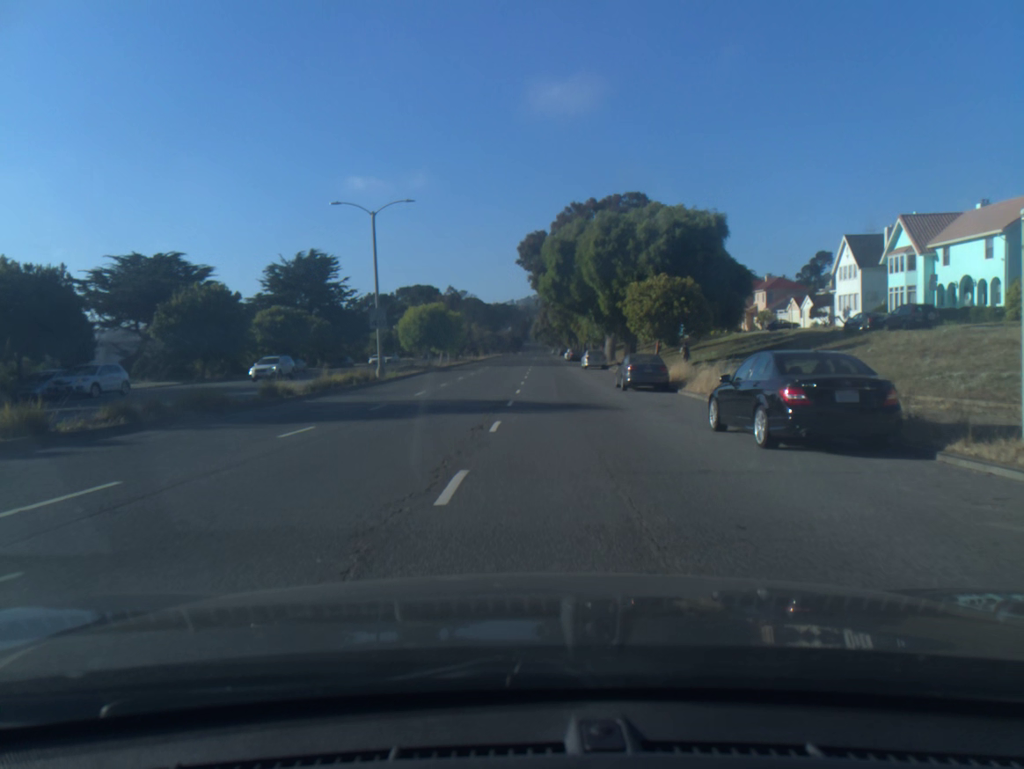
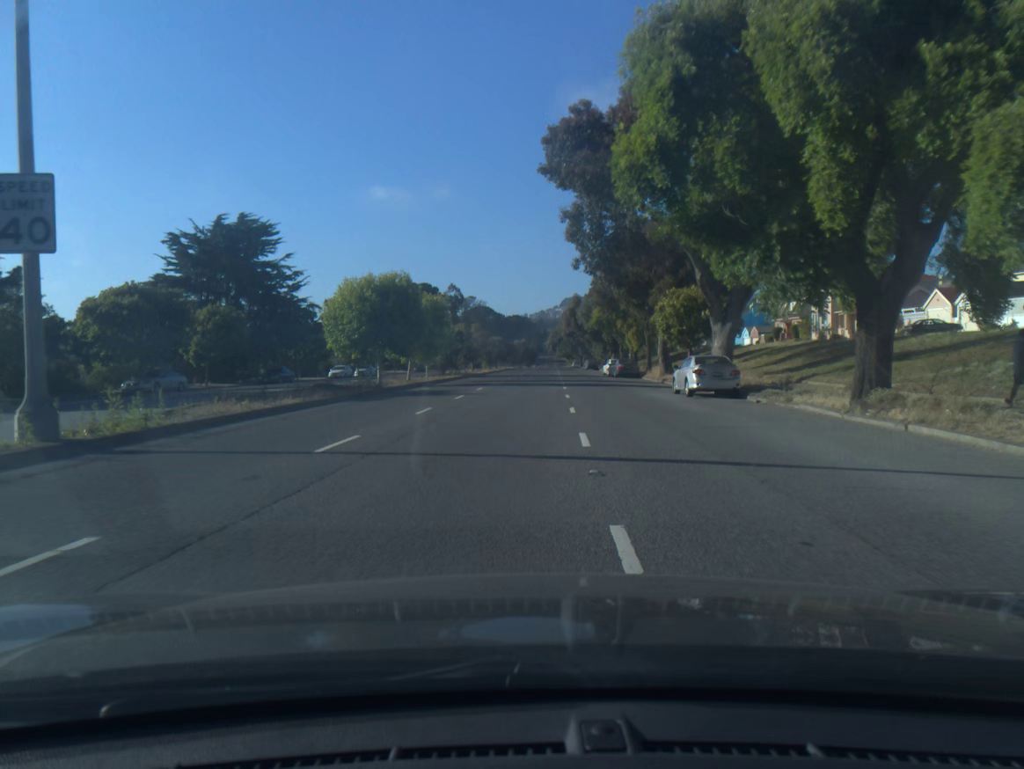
(-0.2, +31.9) m; 0°
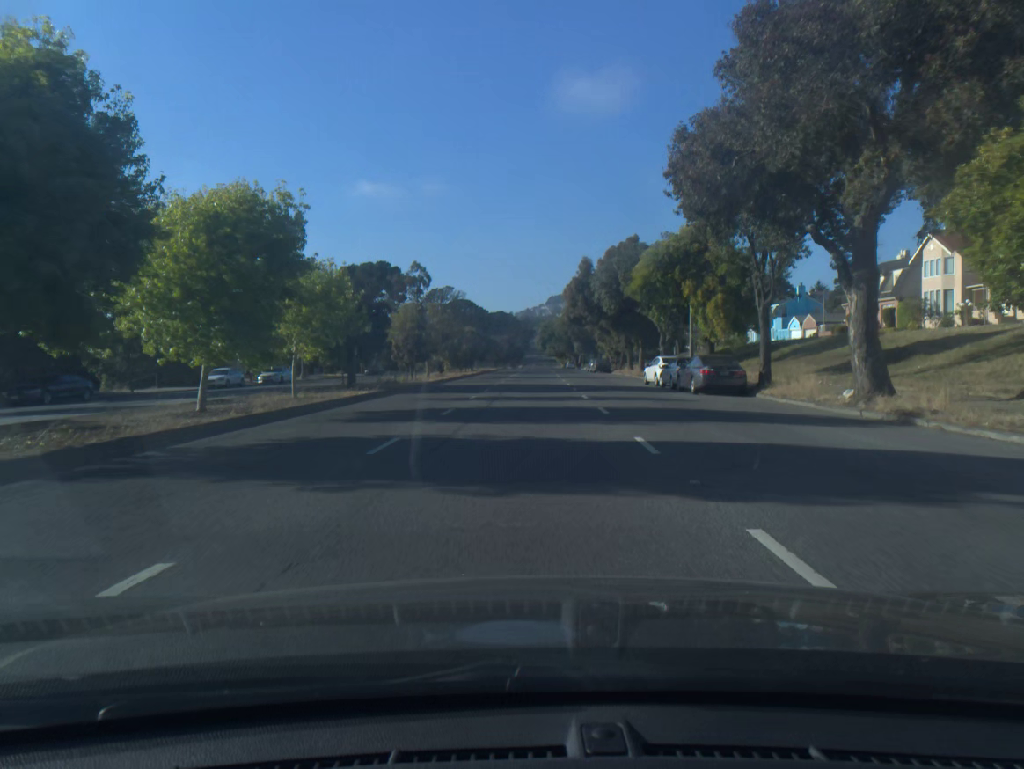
(+0.2, +29.8) m; +1°
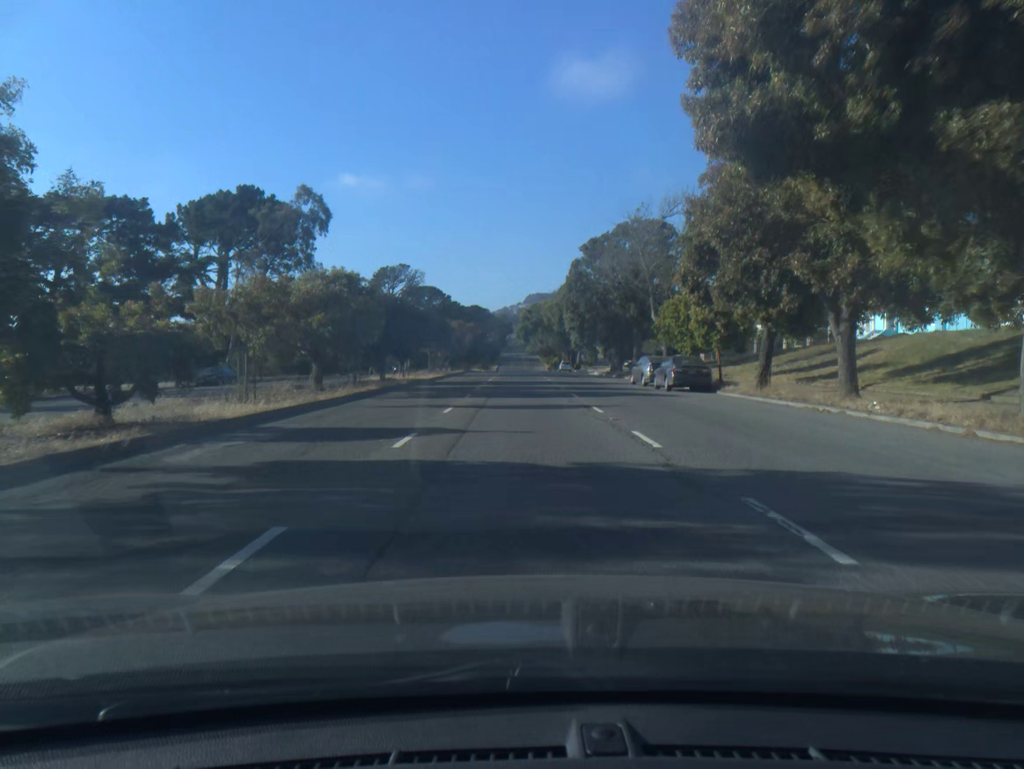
(+0.7, +49.7) m; +2°
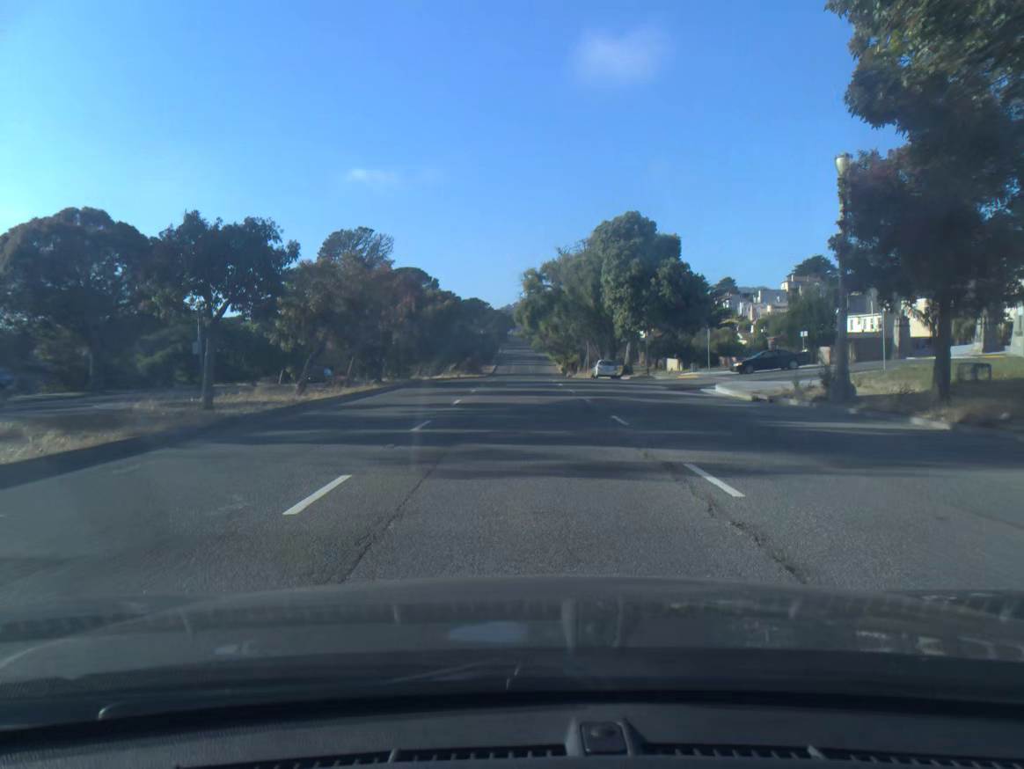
(-0.1, +48.6) m; 0°
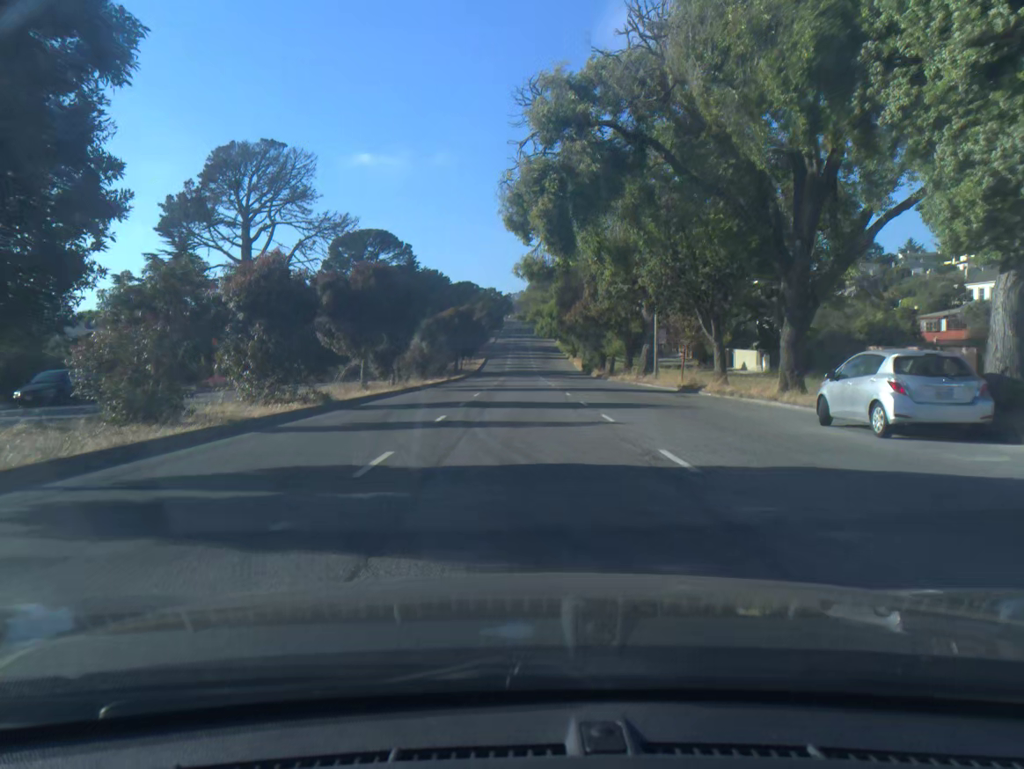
(0.0, +48.6) m; 0°
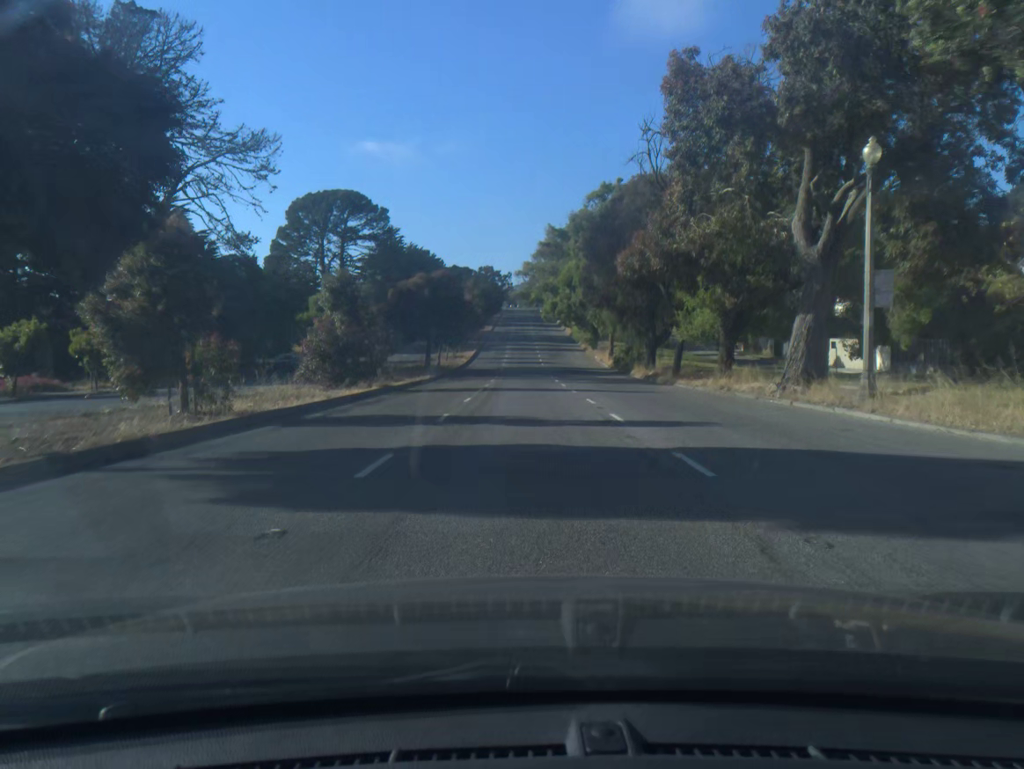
(-0.1, +29.3) m; 0°
